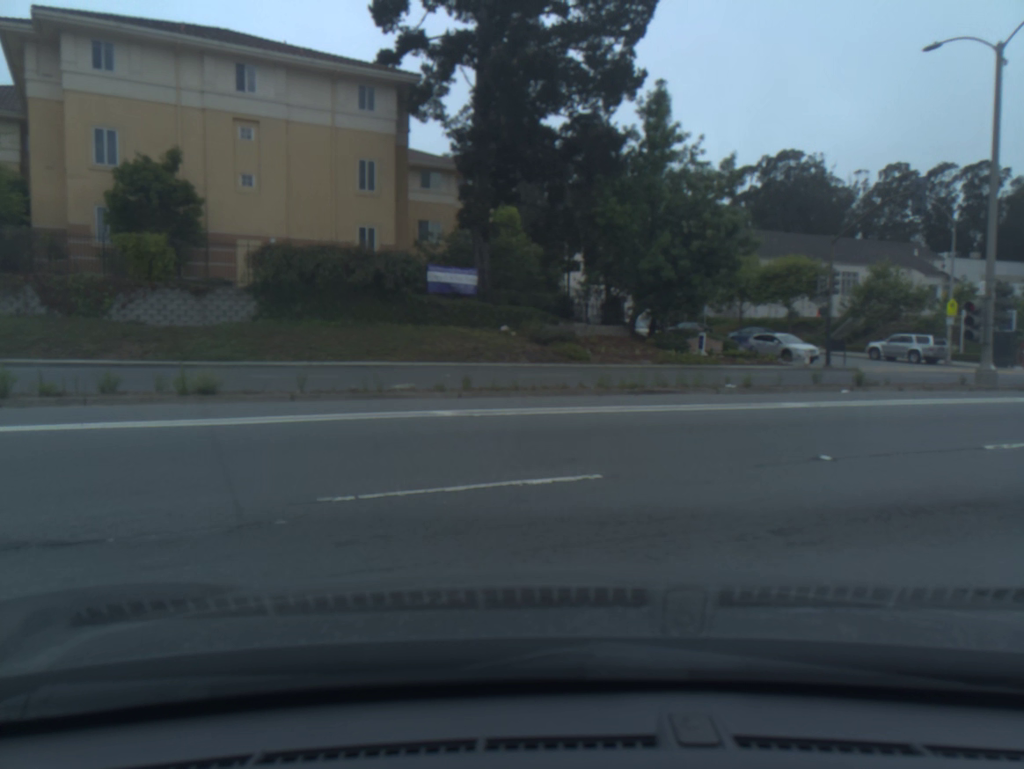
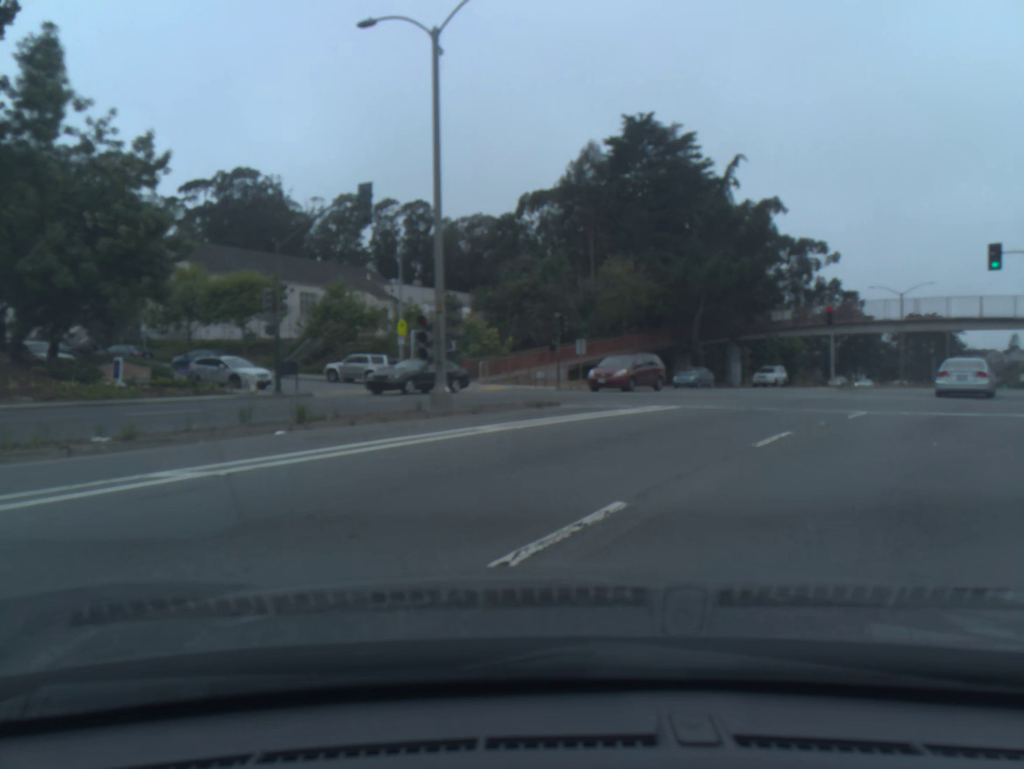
(+2.0, +5.3) m; +45°
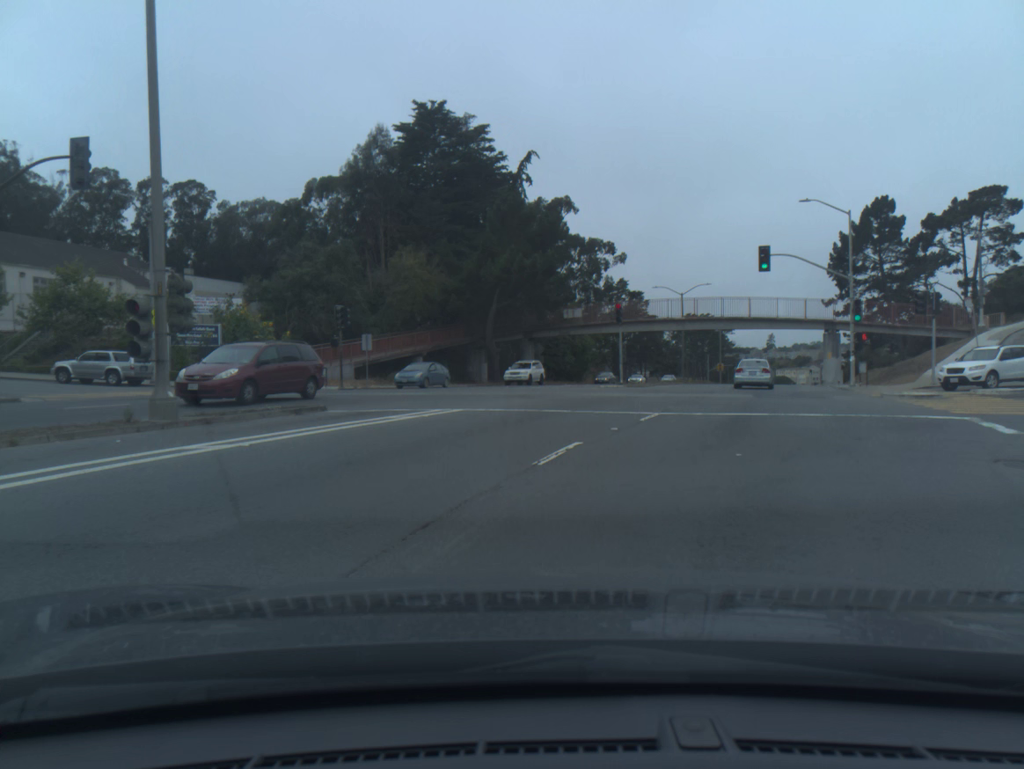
(+0.2, +2.4) m; +8°
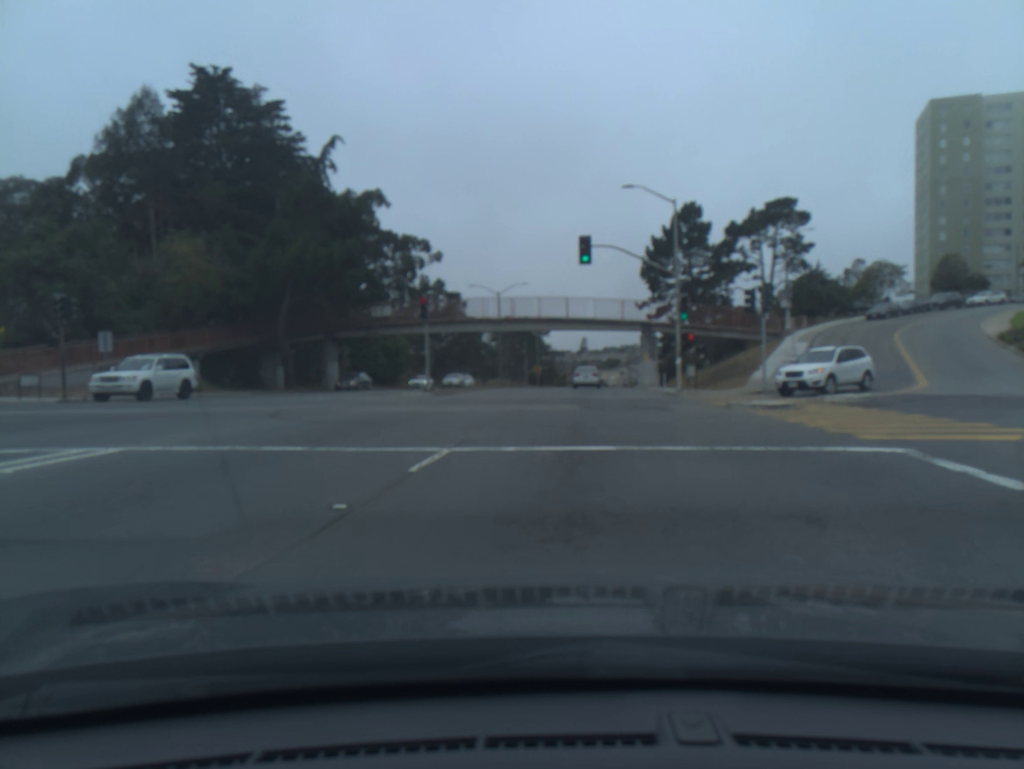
(+0.5, +6.3) m; +7°
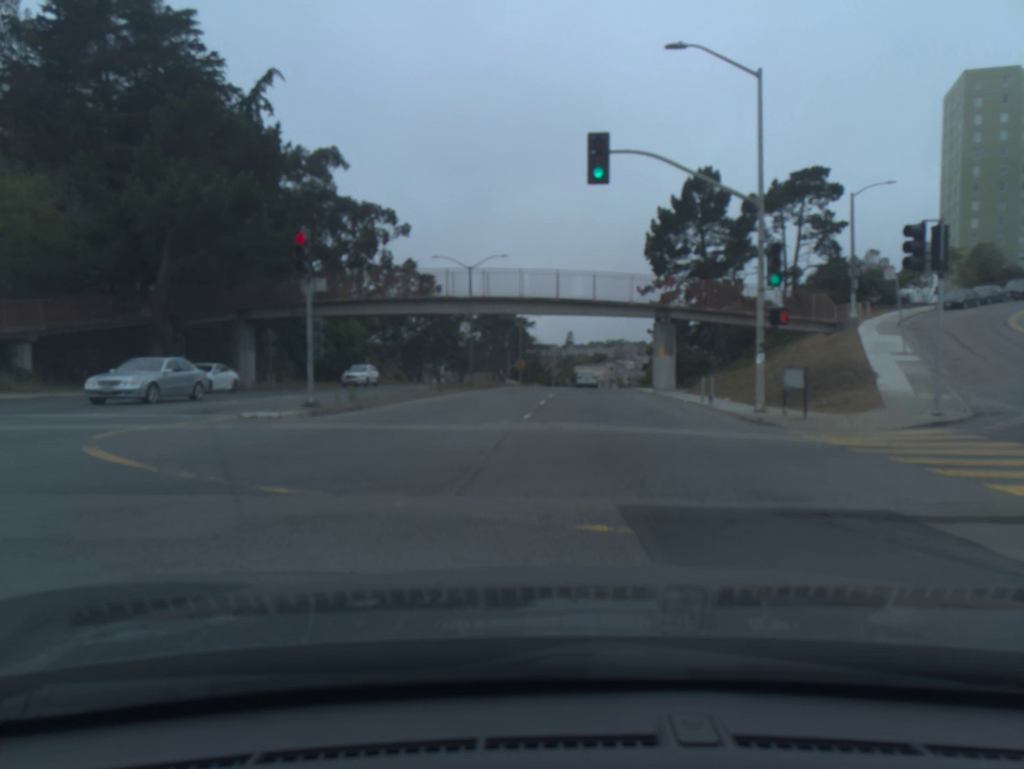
(0.0, +15.5) m; +1°
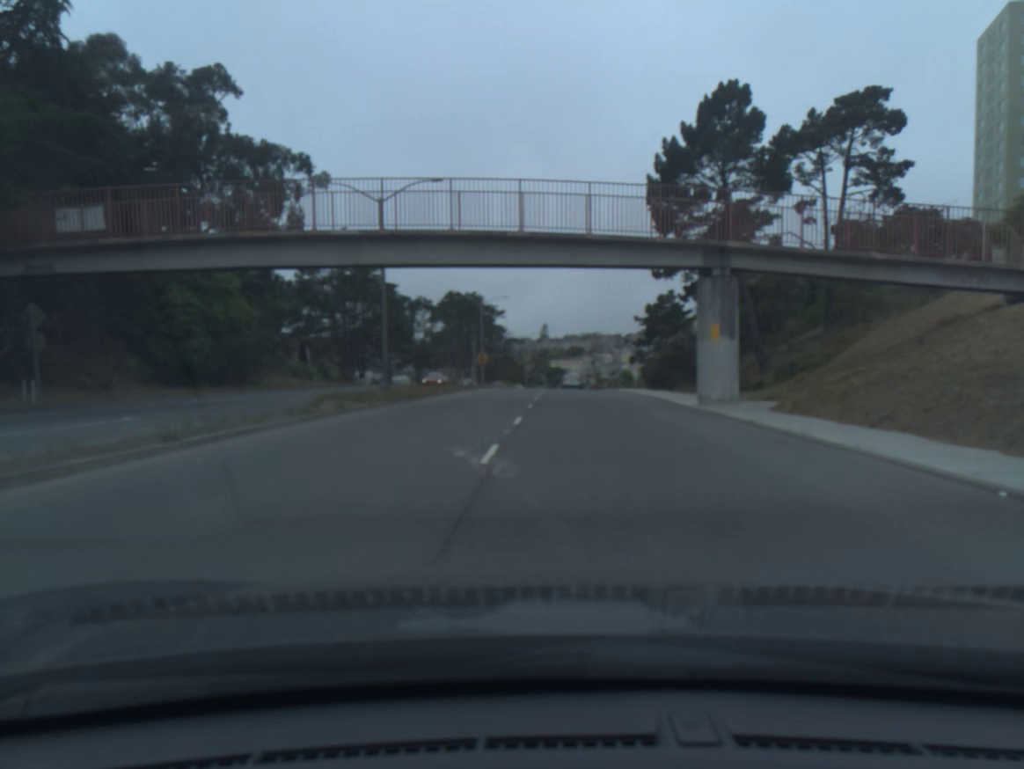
(+0.6, +22.2) m; +1°
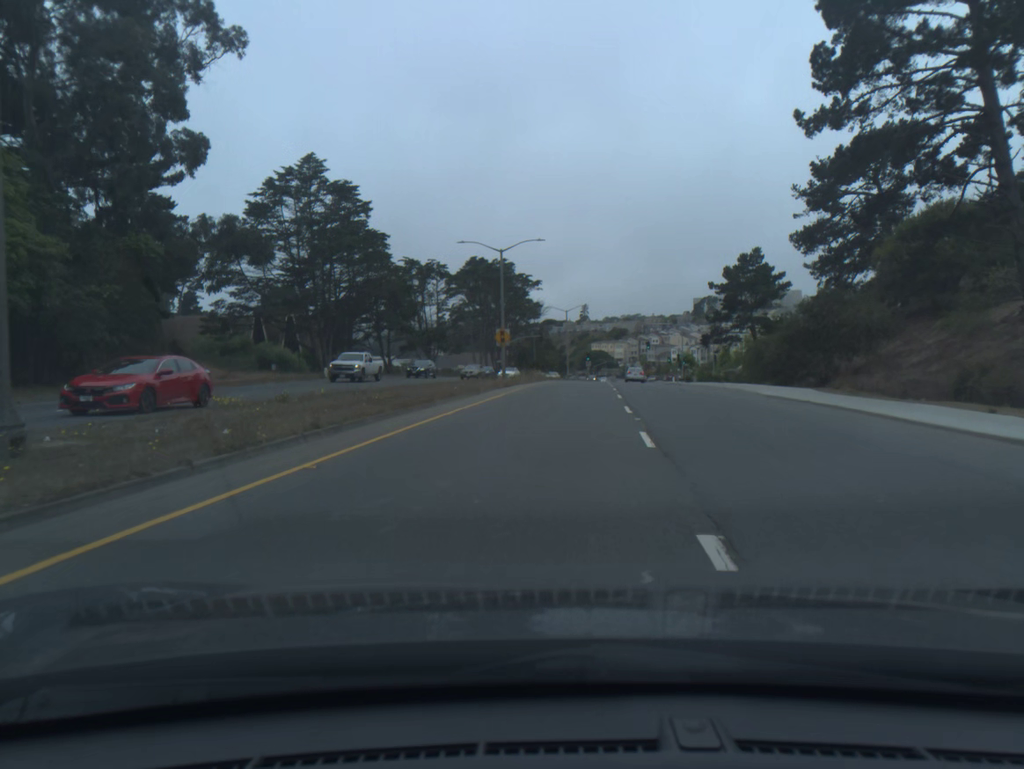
(-0.8, +28.2) m; -2°
